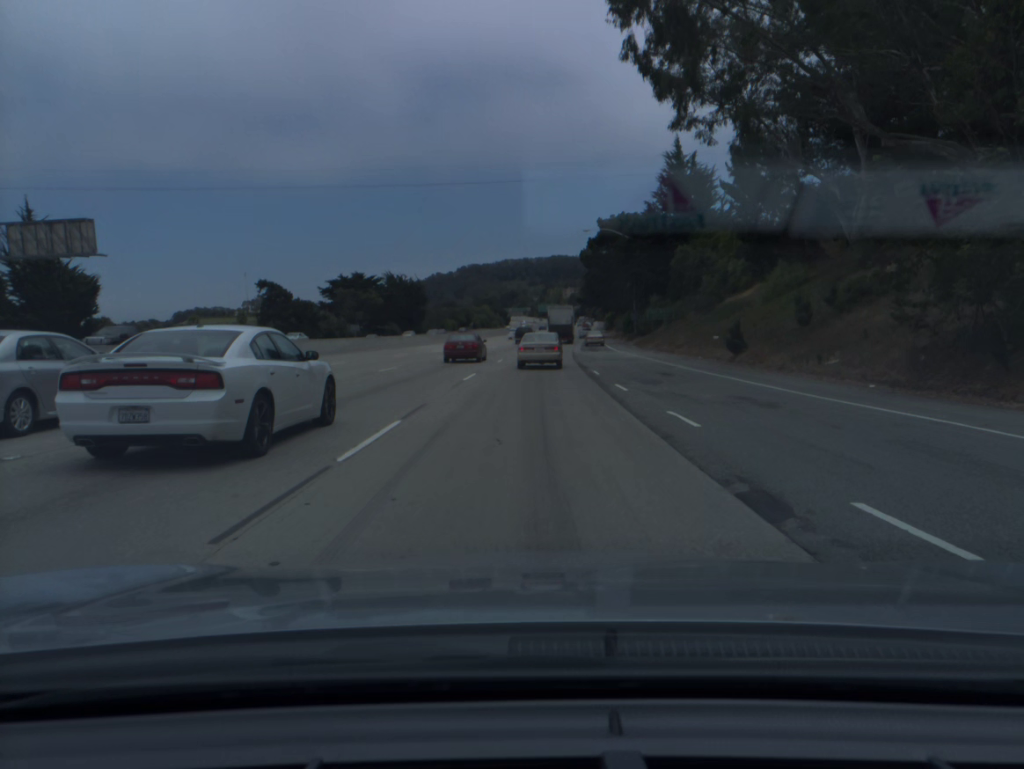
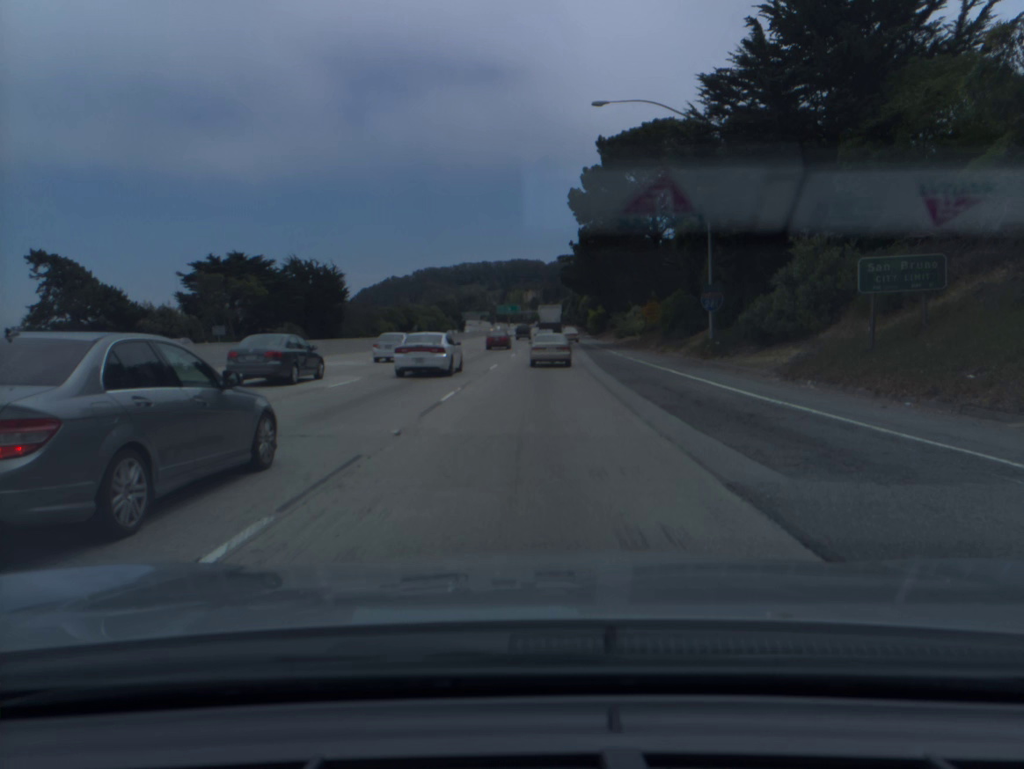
(+1.3, +50.0) m; +3°
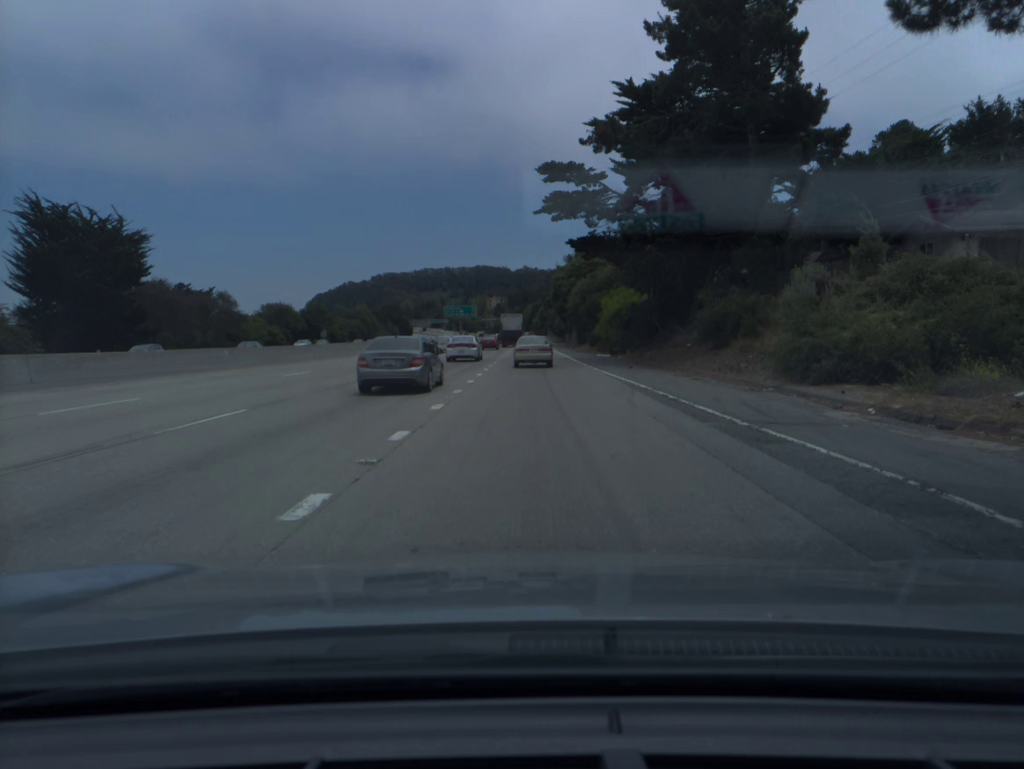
(+2.1, +66.3) m; +3°
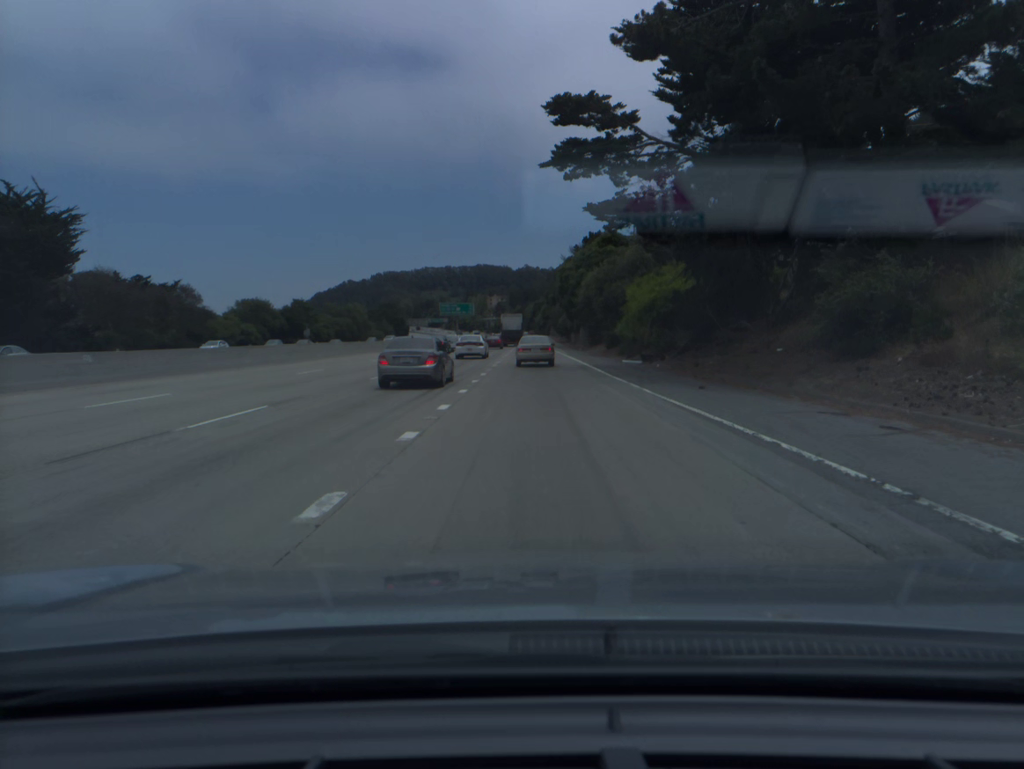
(0.0, +13.4) m; 0°
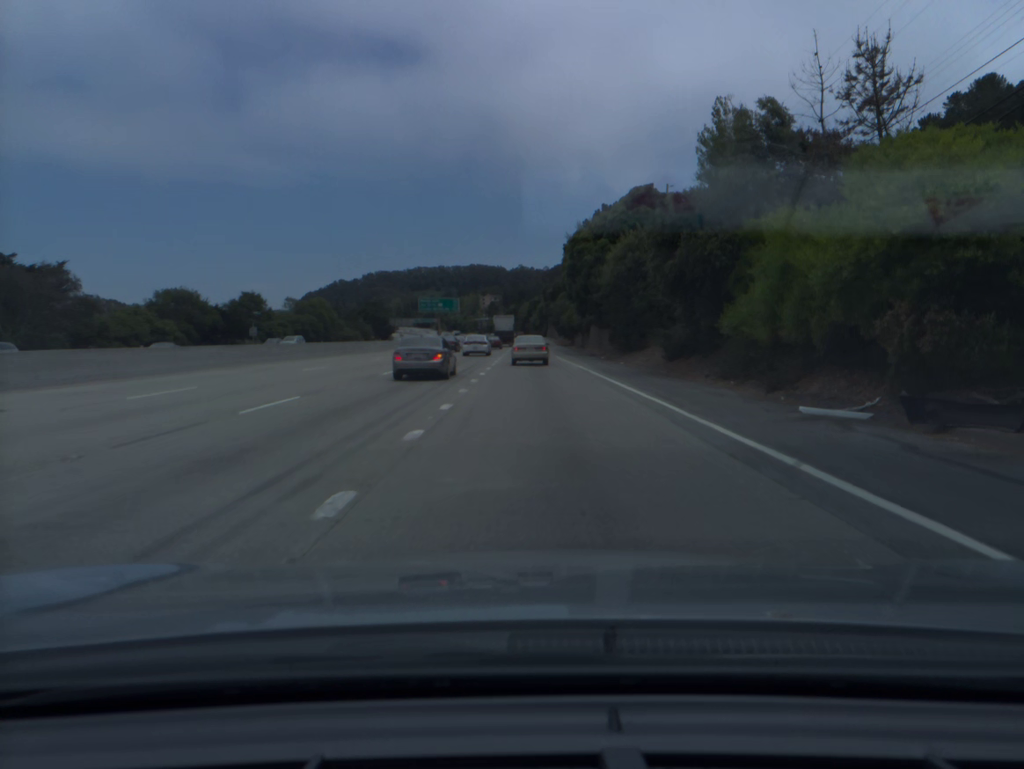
(+0.1, +27.0) m; 0°
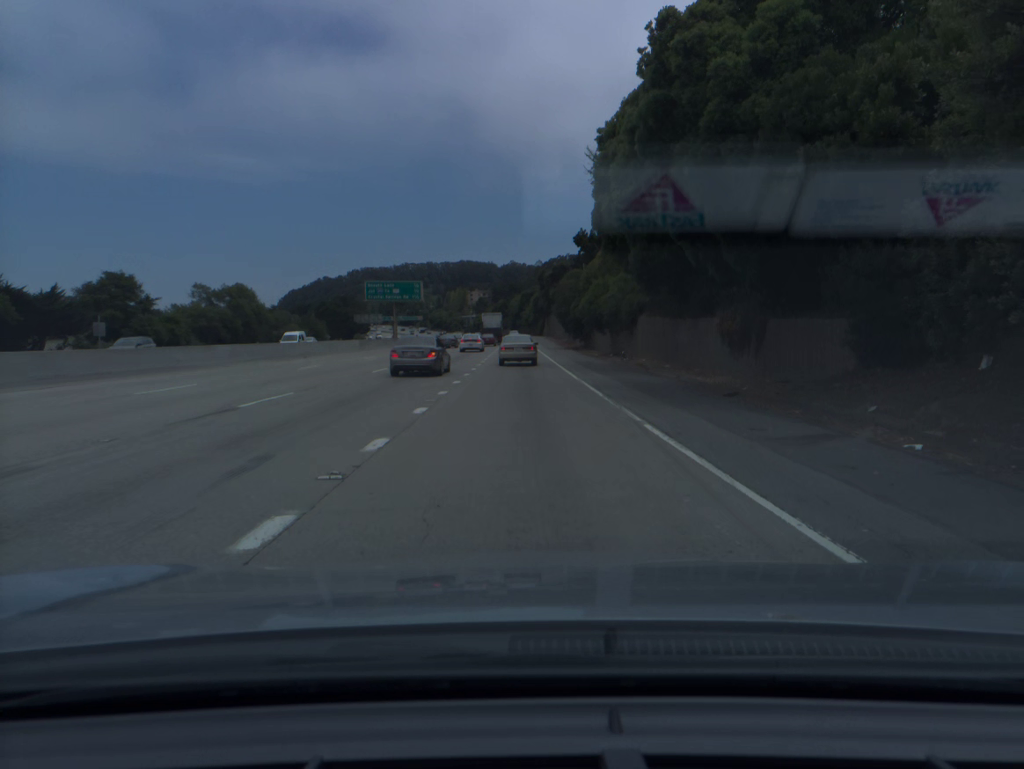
(+0.4, +41.3) m; +1°
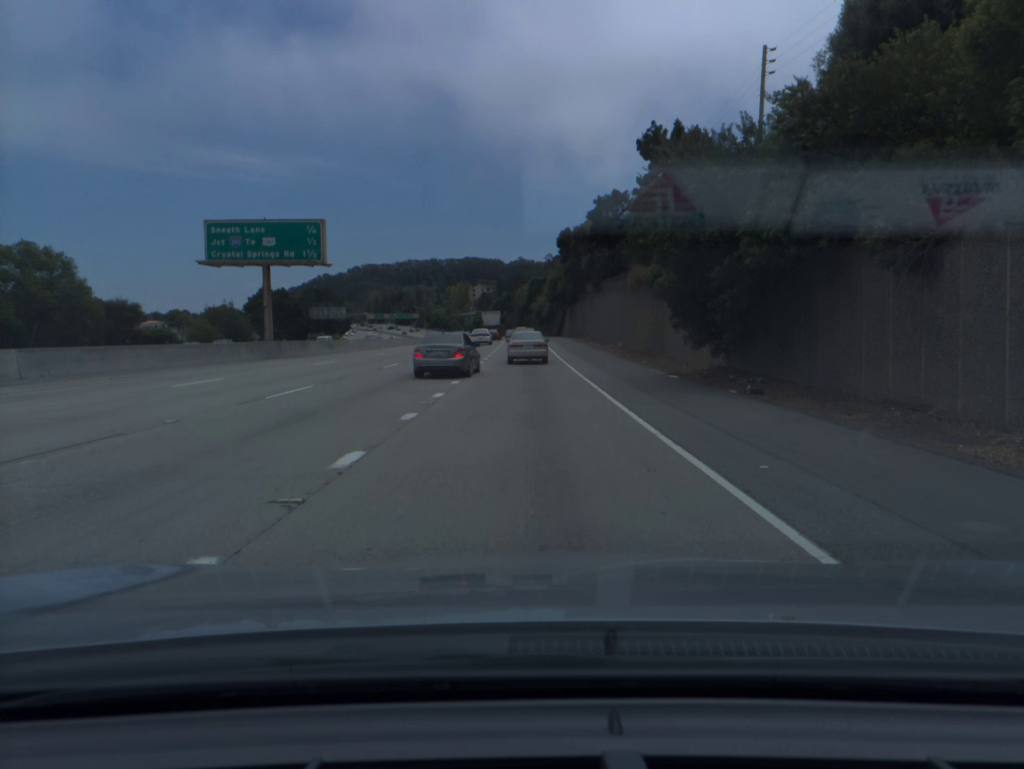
(-0.4, +55.2) m; -1°
